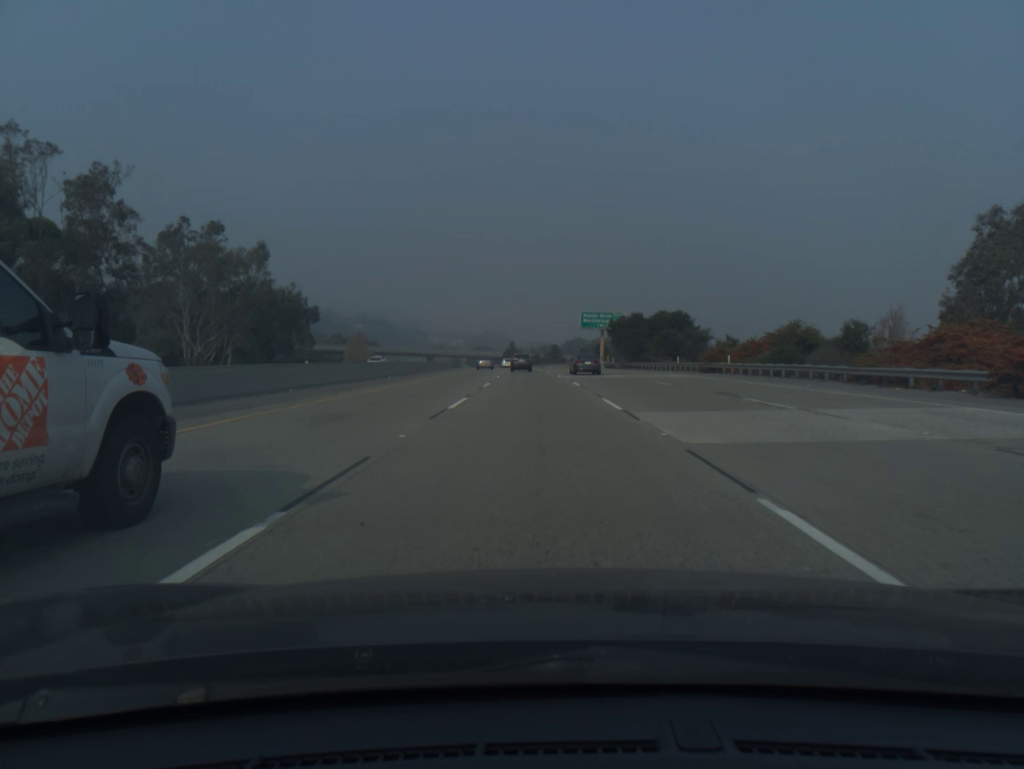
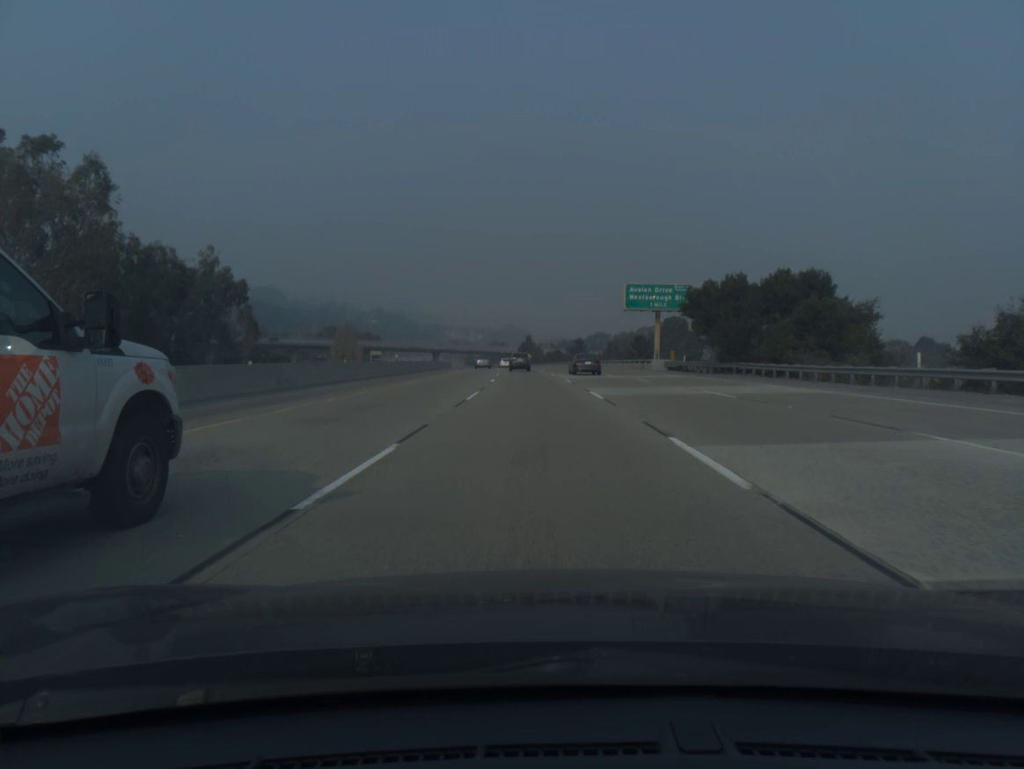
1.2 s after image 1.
(-0.5, +38.6) m; -1°
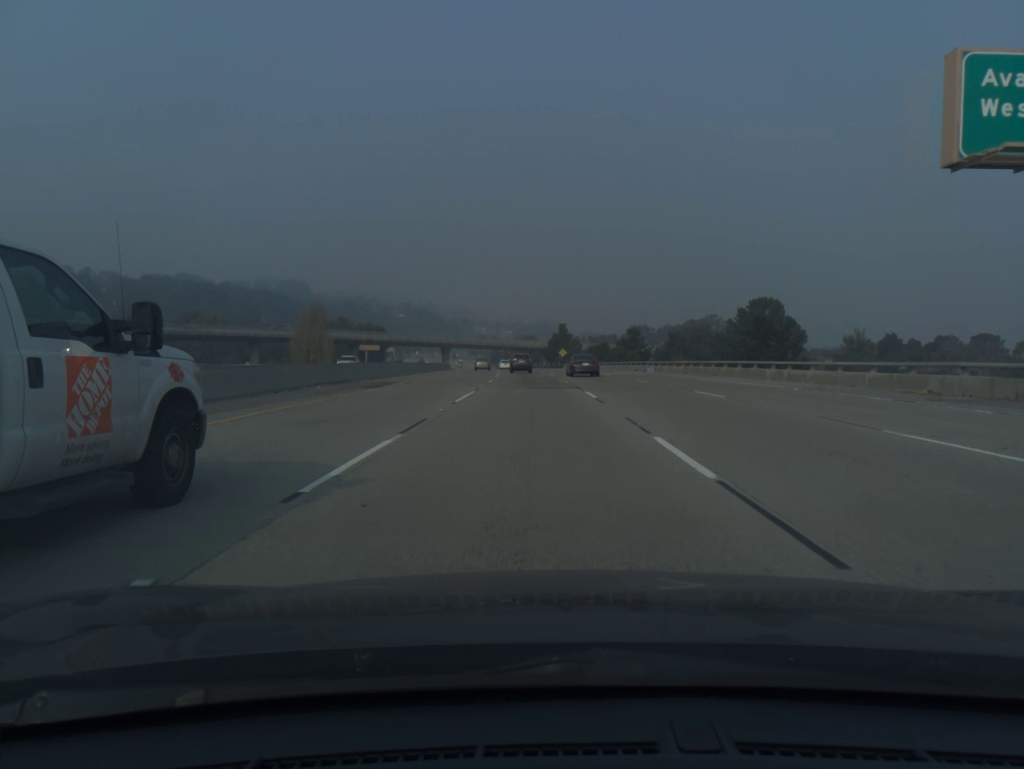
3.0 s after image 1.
(-1.1, +57.6) m; -2°
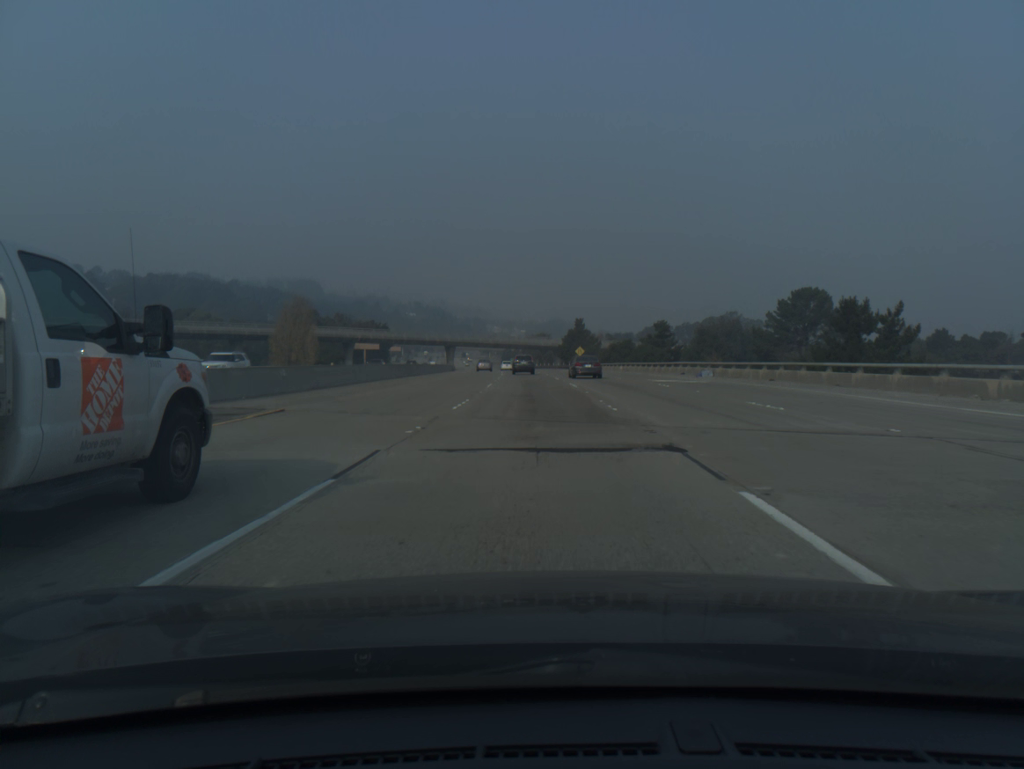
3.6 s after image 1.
(-0.1, +19.2) m; -1°
